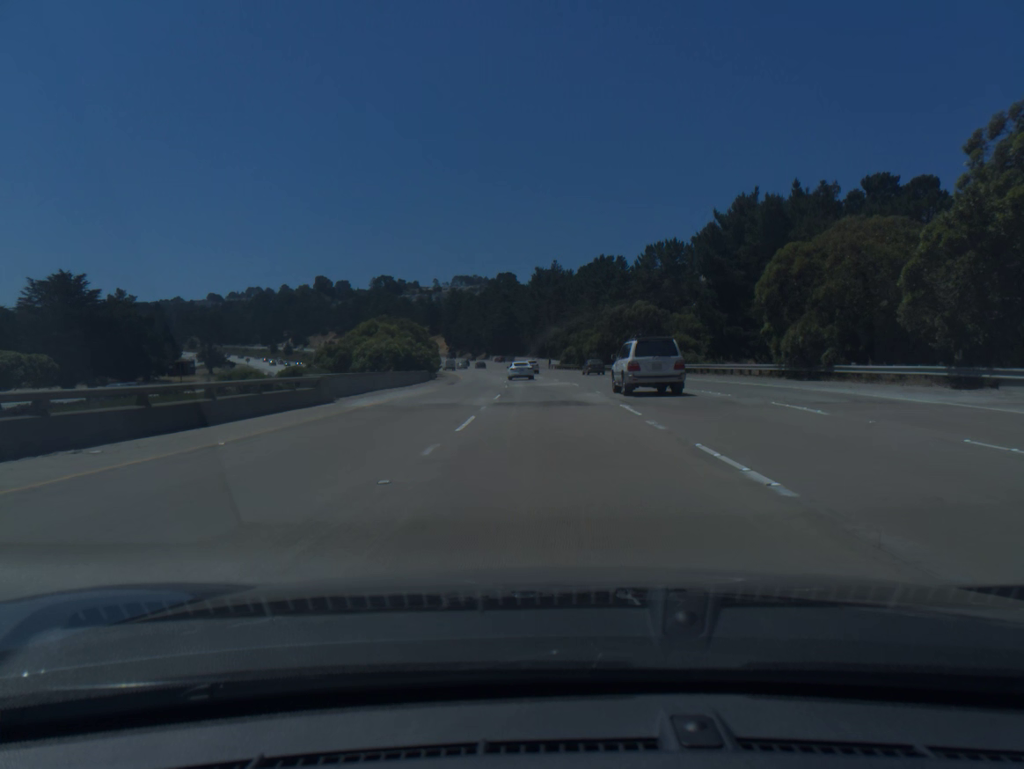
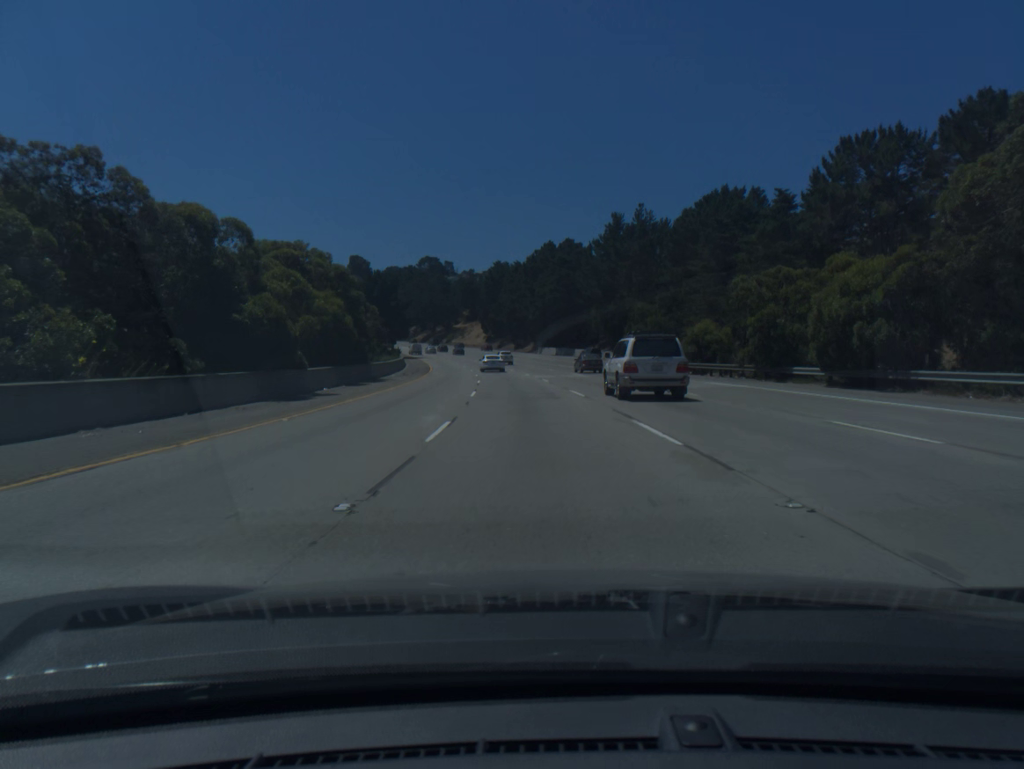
(-2.2, +73.0) m; -4°
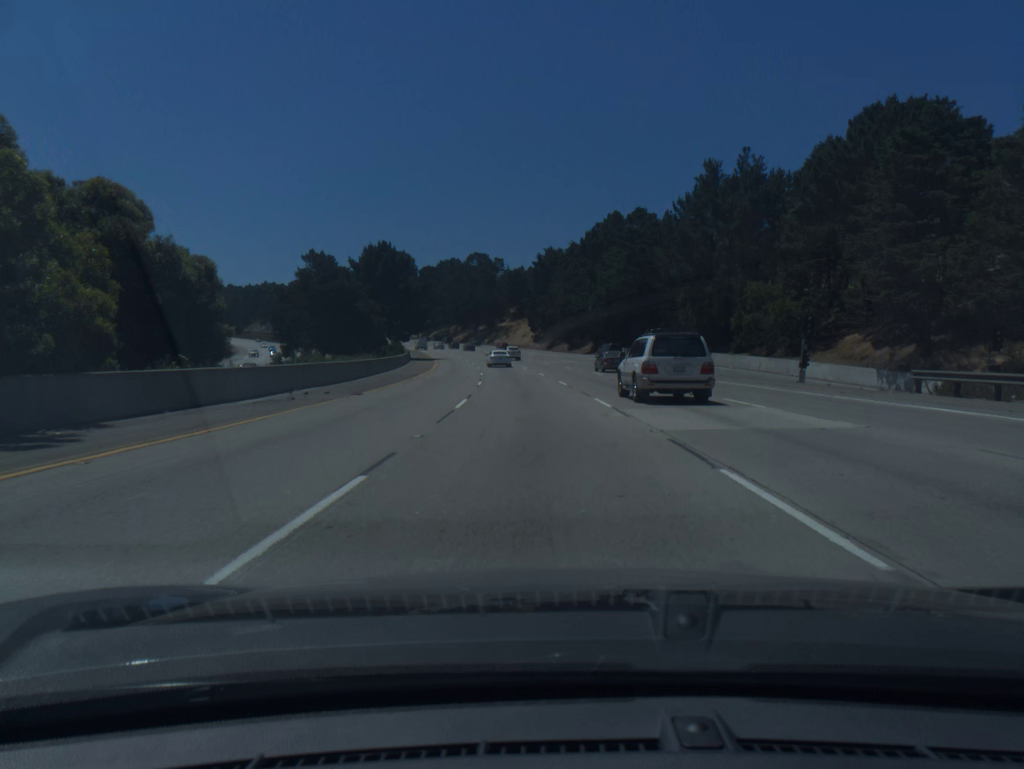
(-1.2, +37.0) m; -4°
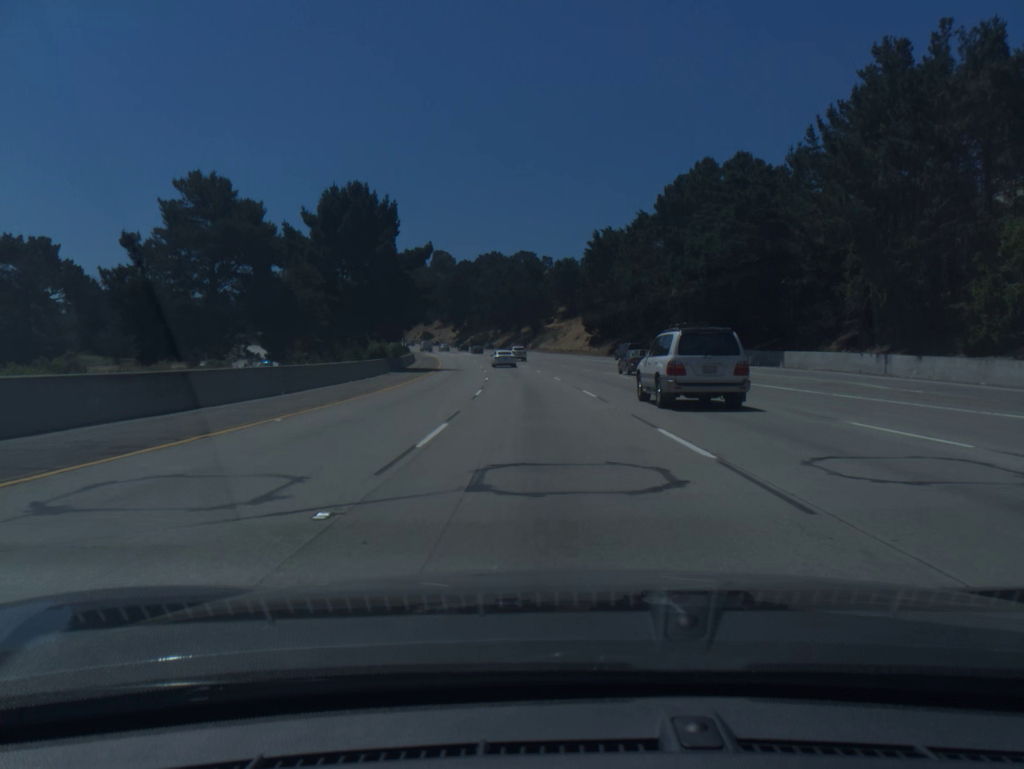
(-1.2, +37.2) m; -4°
